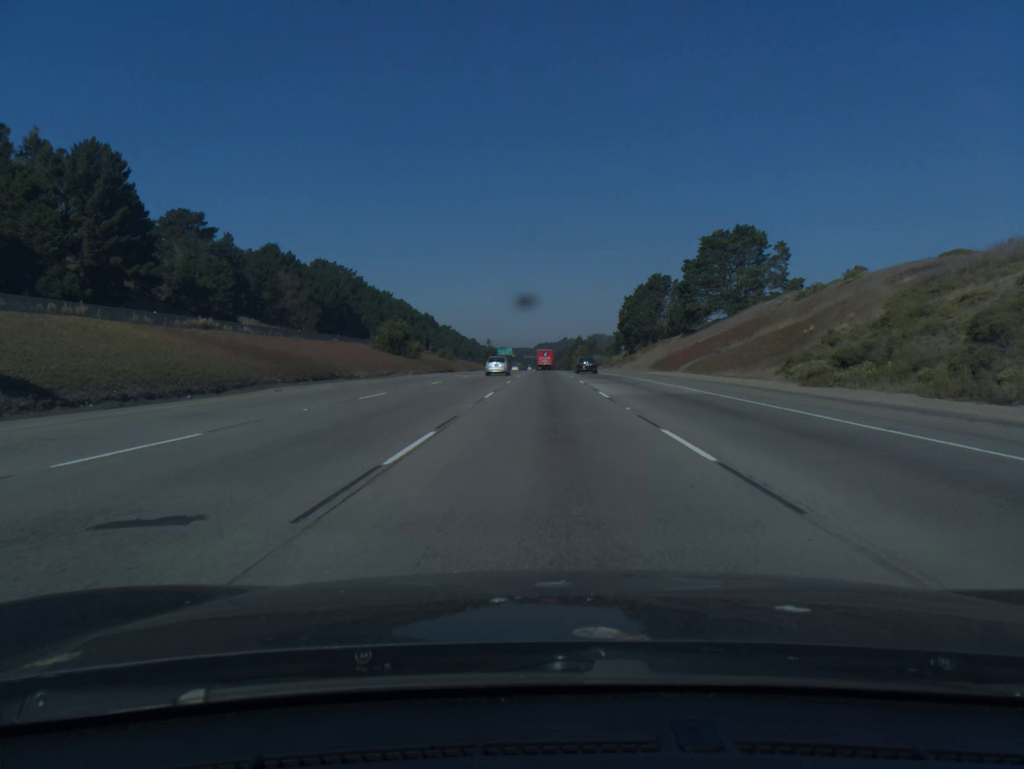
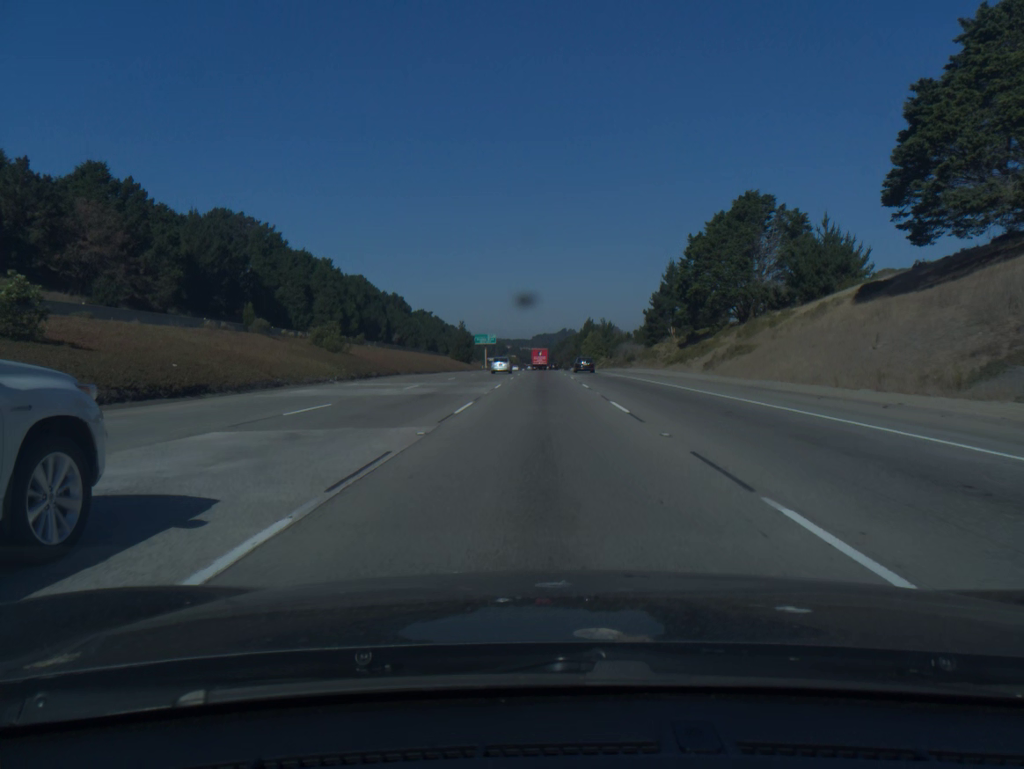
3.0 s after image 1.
(+0.3, +79.5) m; 0°
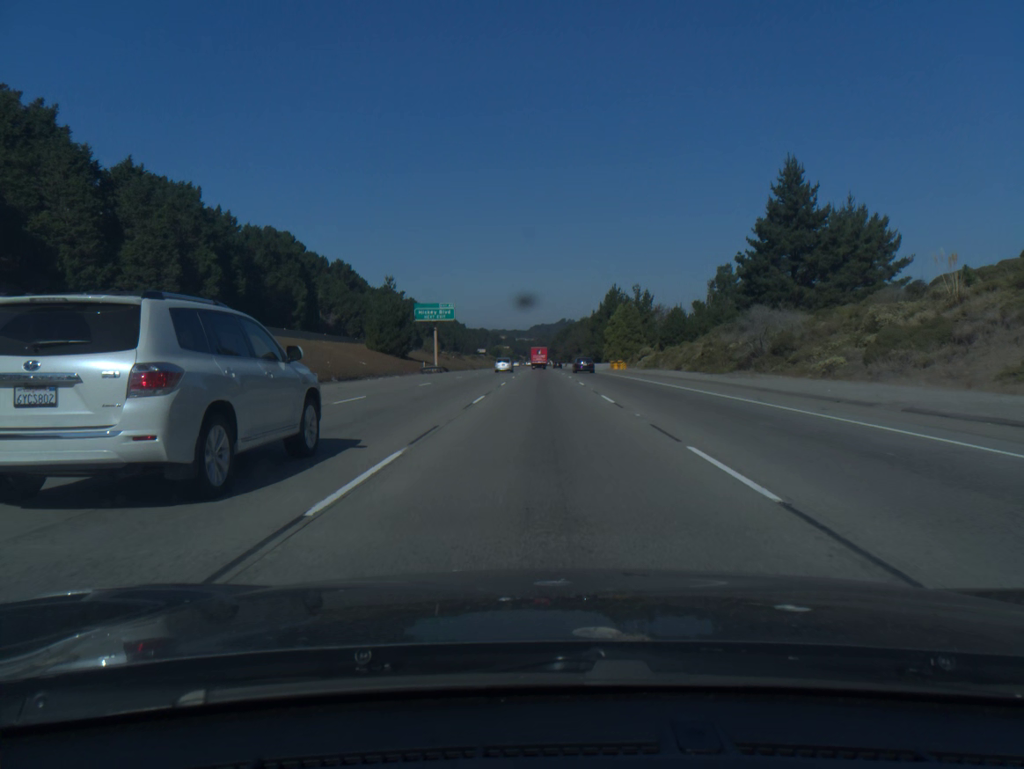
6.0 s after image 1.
(-0.1, +83.7) m; 0°
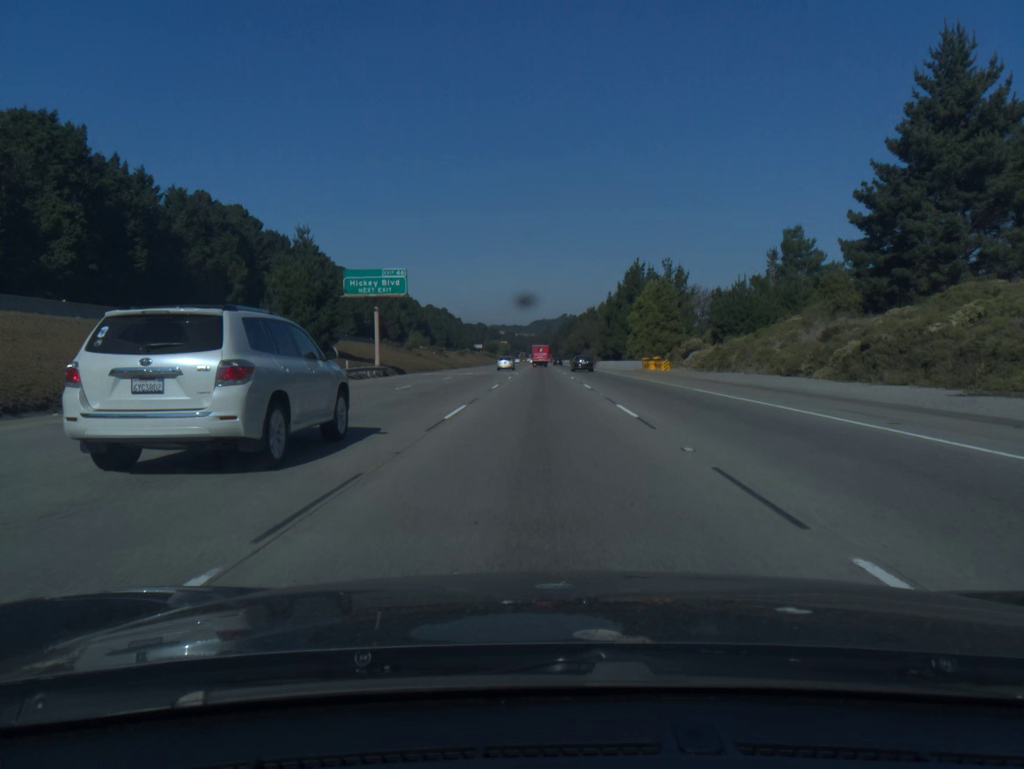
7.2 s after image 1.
(0.0, +34.5) m; 0°
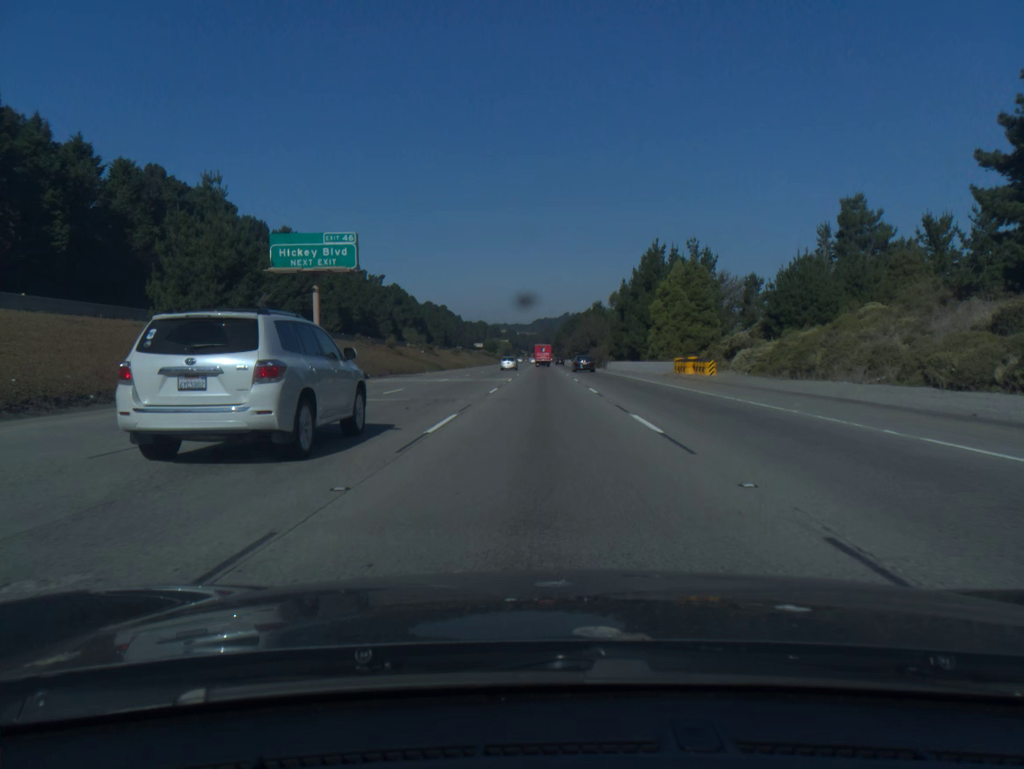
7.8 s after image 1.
(0.0, +17.5) m; 0°
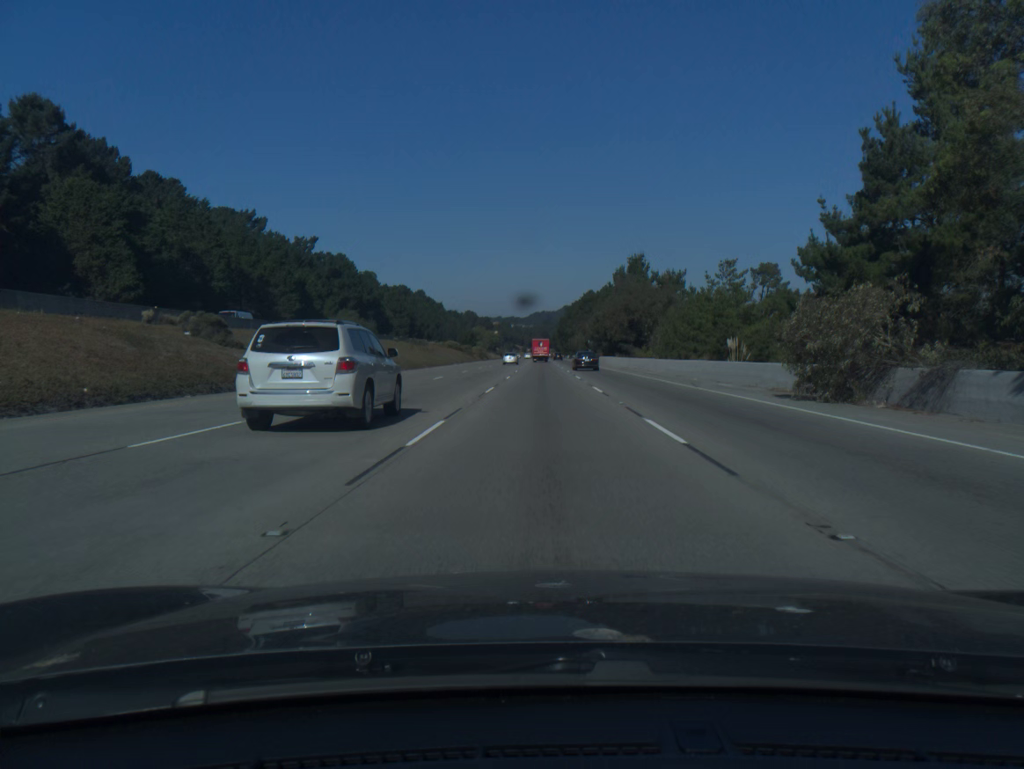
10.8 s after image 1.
(-0.1, +89.7) m; 0°
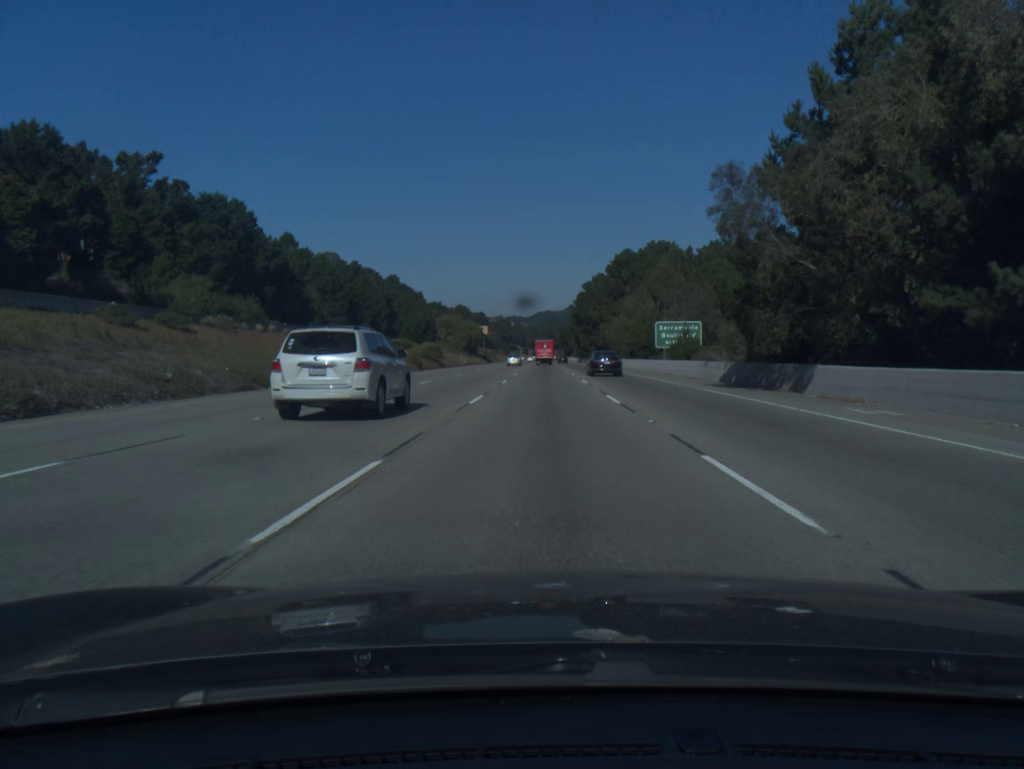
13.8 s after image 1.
(-0.1, +92.9) m; 0°
